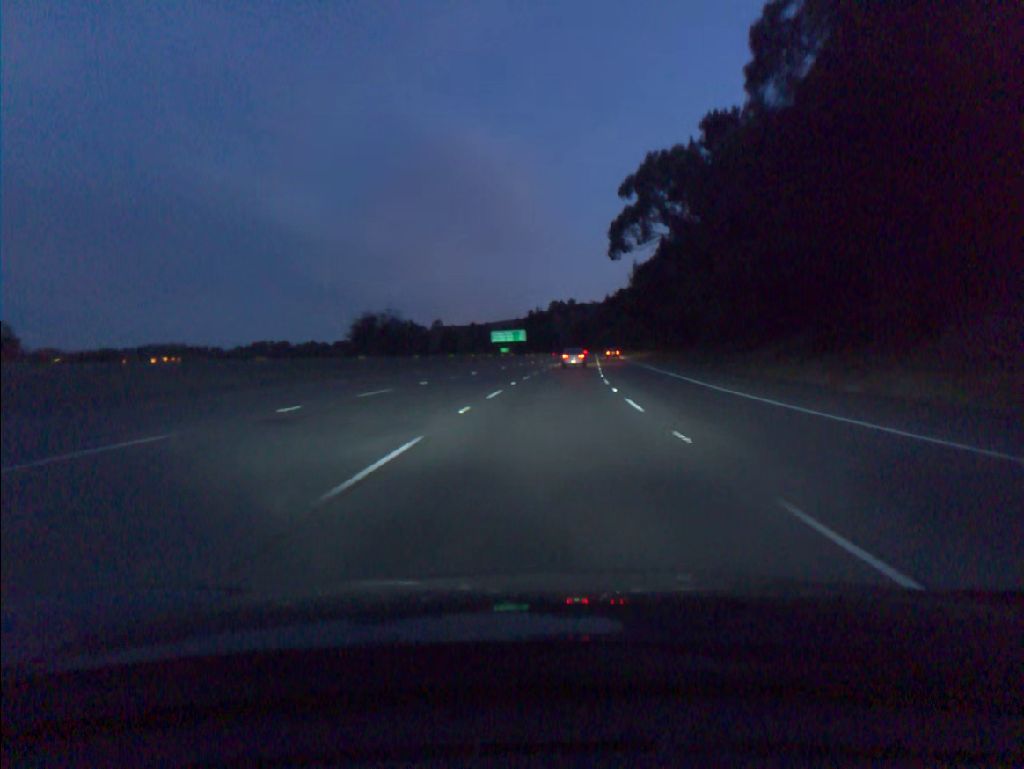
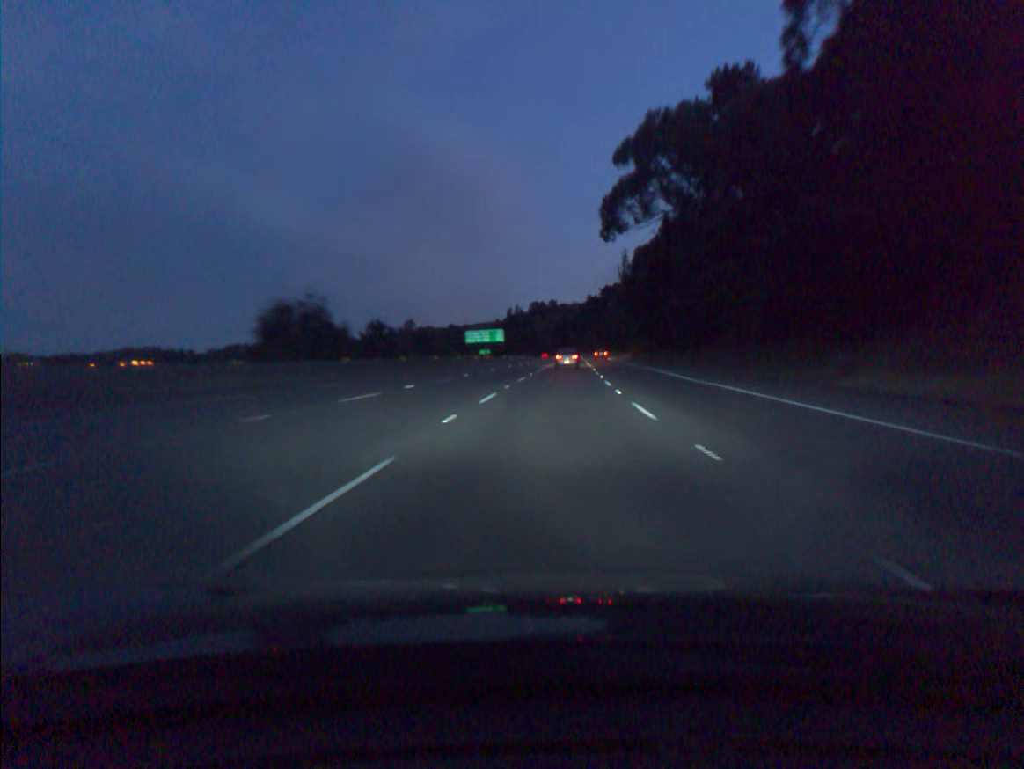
(+0.2, +16.7) m; +1°
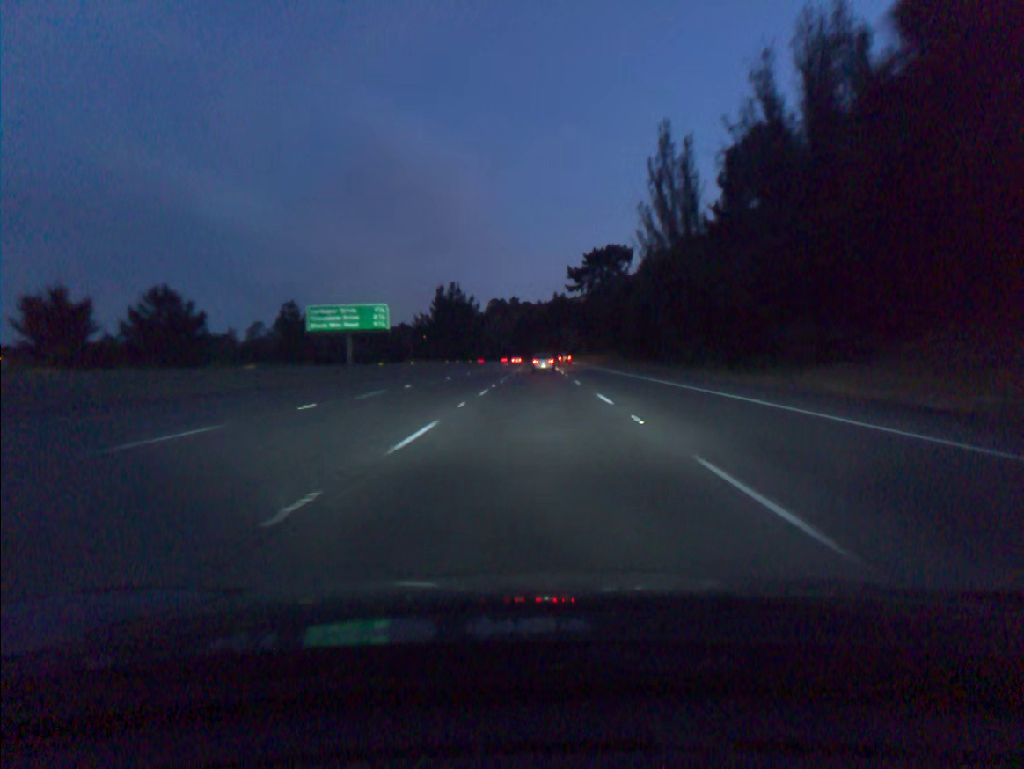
(+3.0, +82.6) m; +3°
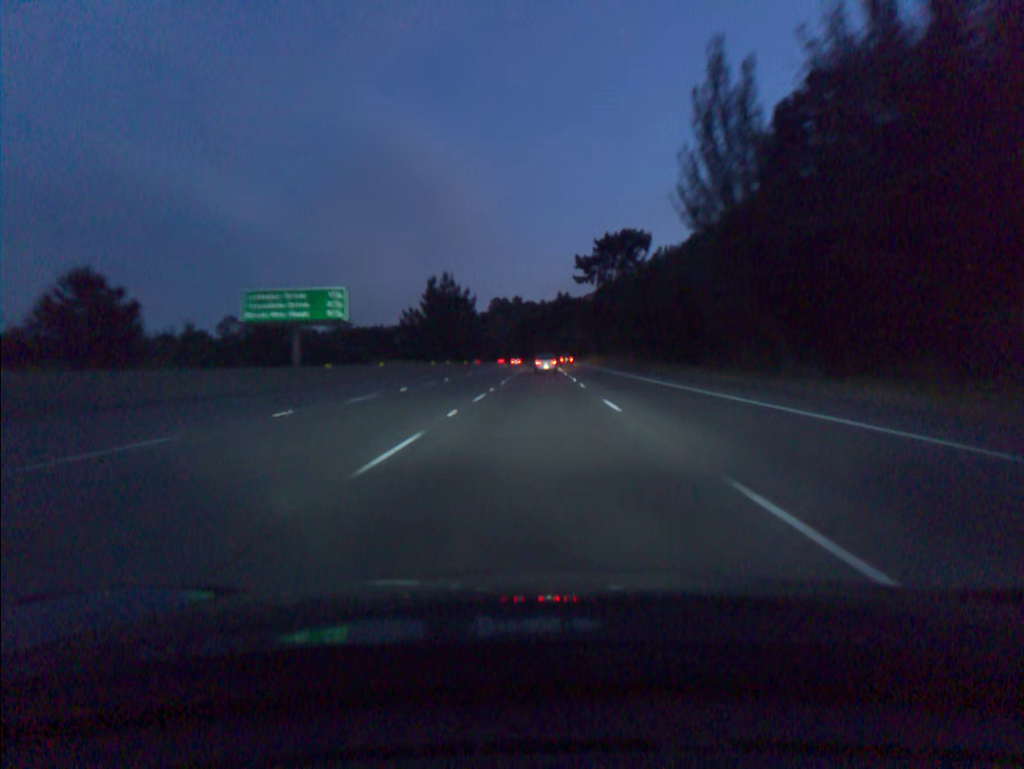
(0.0, +16.5) m; 0°
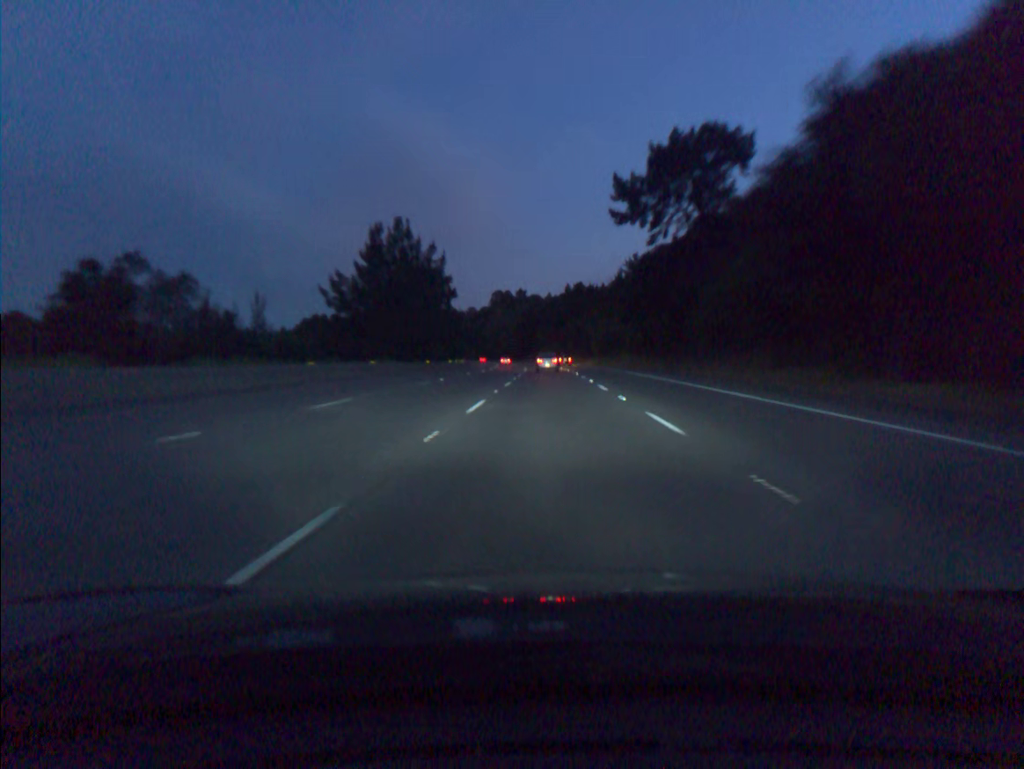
(-0.2, +49.5) m; 0°
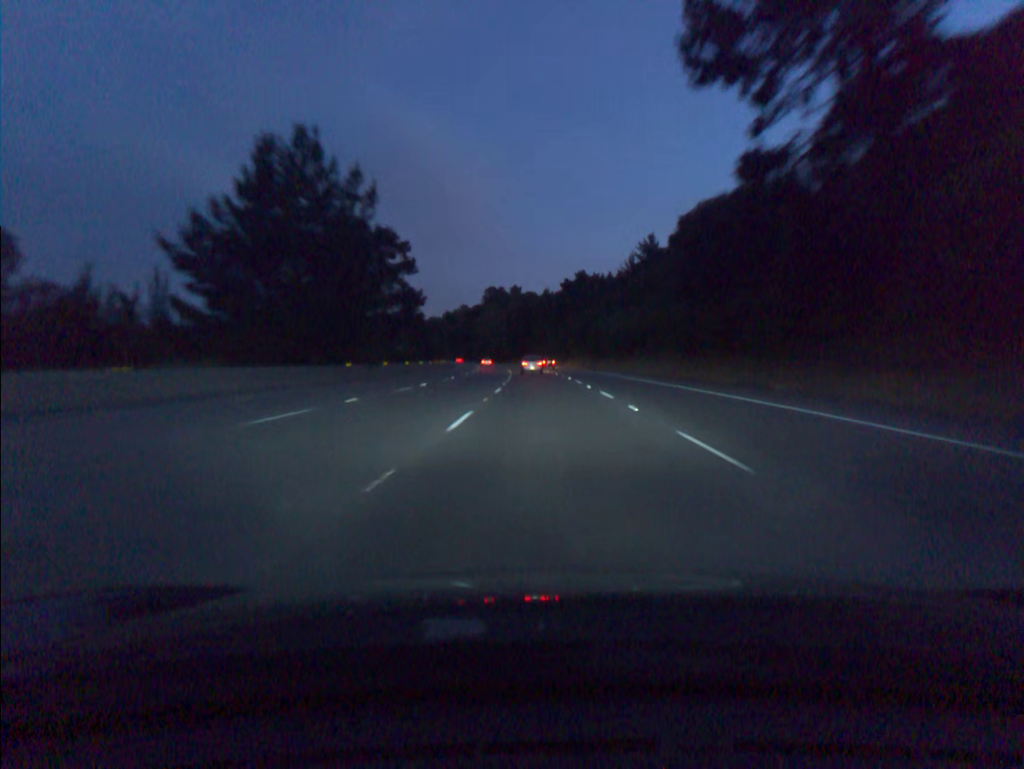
(+0.1, +33.1) m; 0°
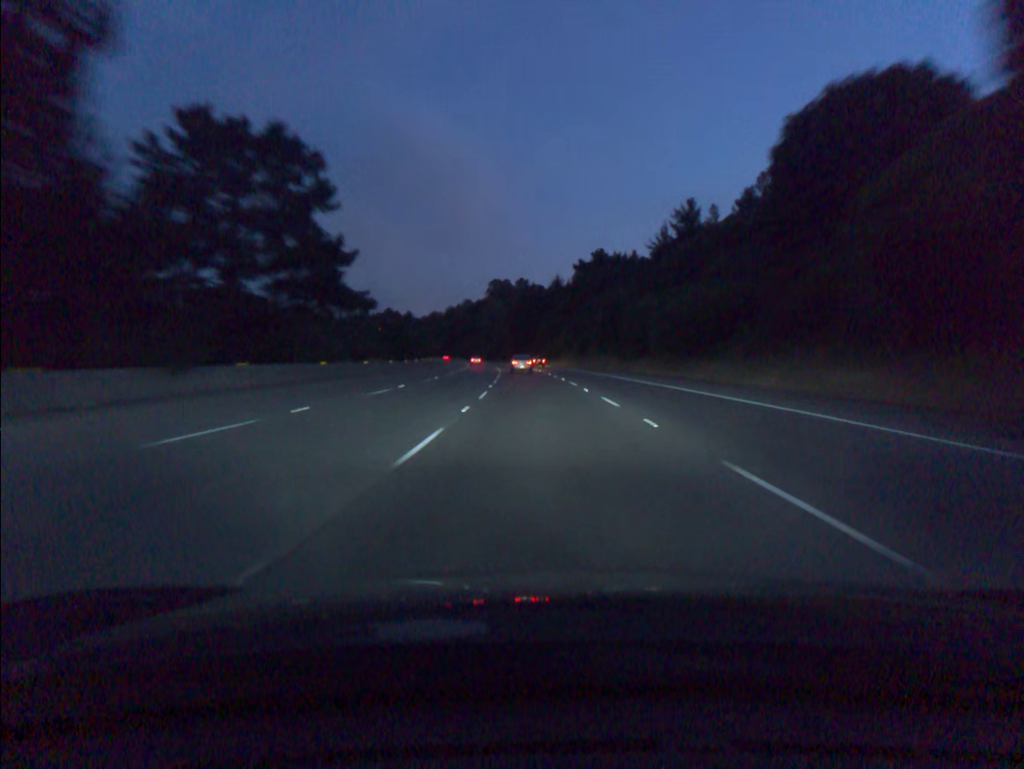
(-0.1, +33.1) m; -1°
